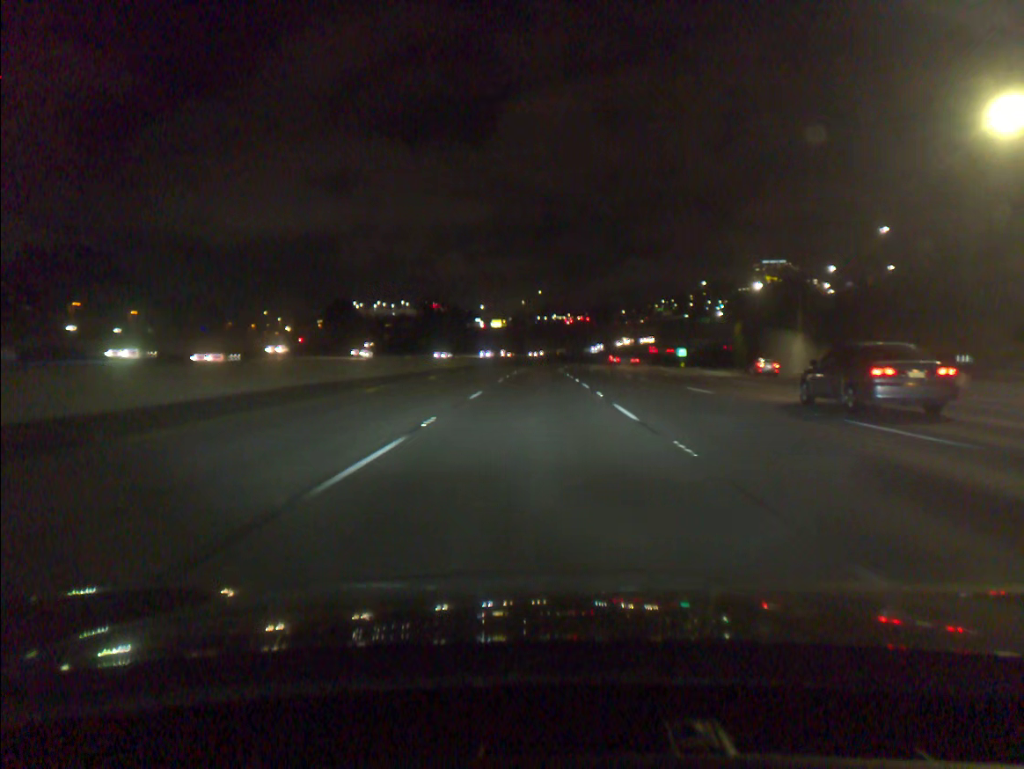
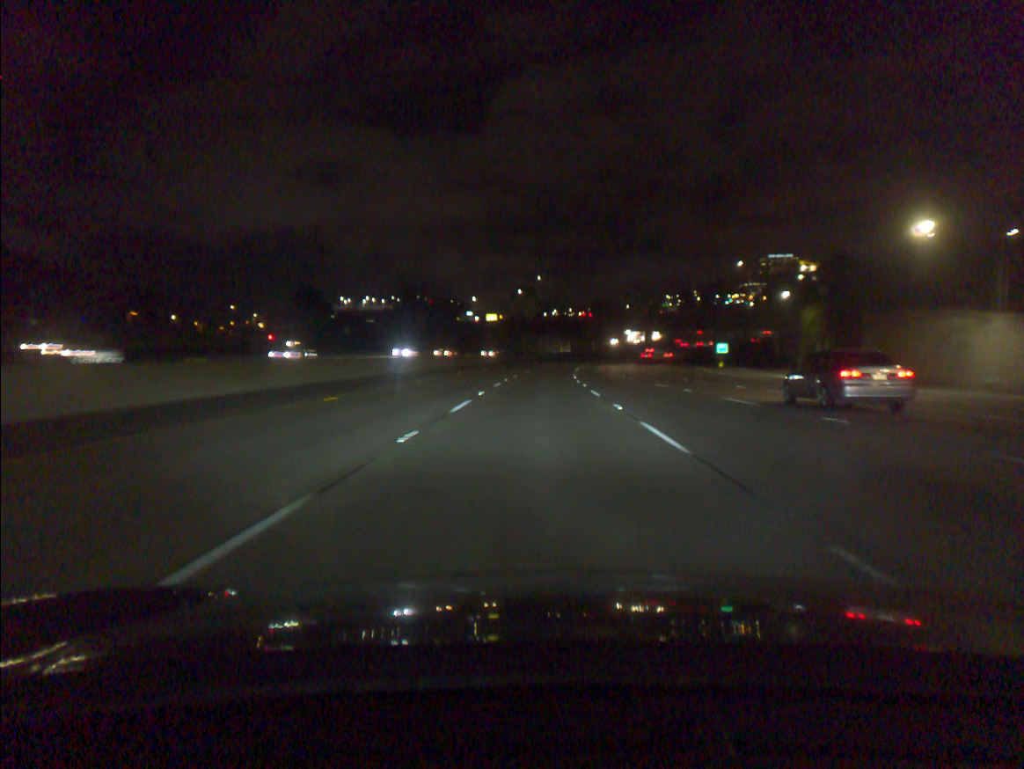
(0.0, +34.0) m; 0°
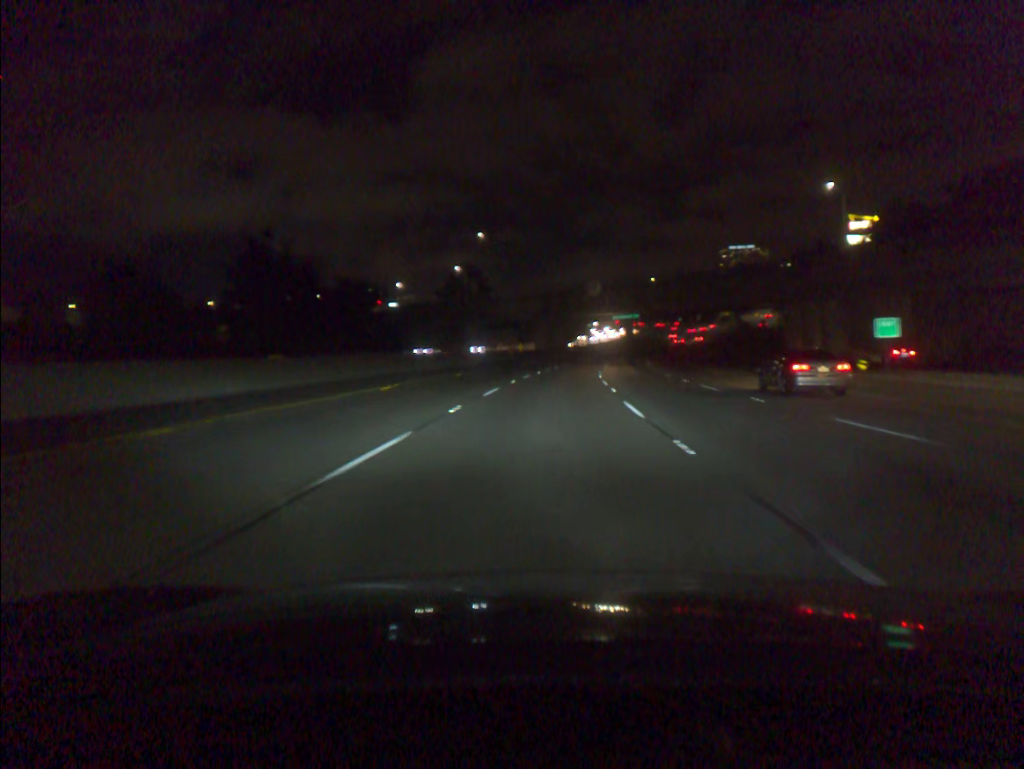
(+1.2, +68.0) m; +3°
